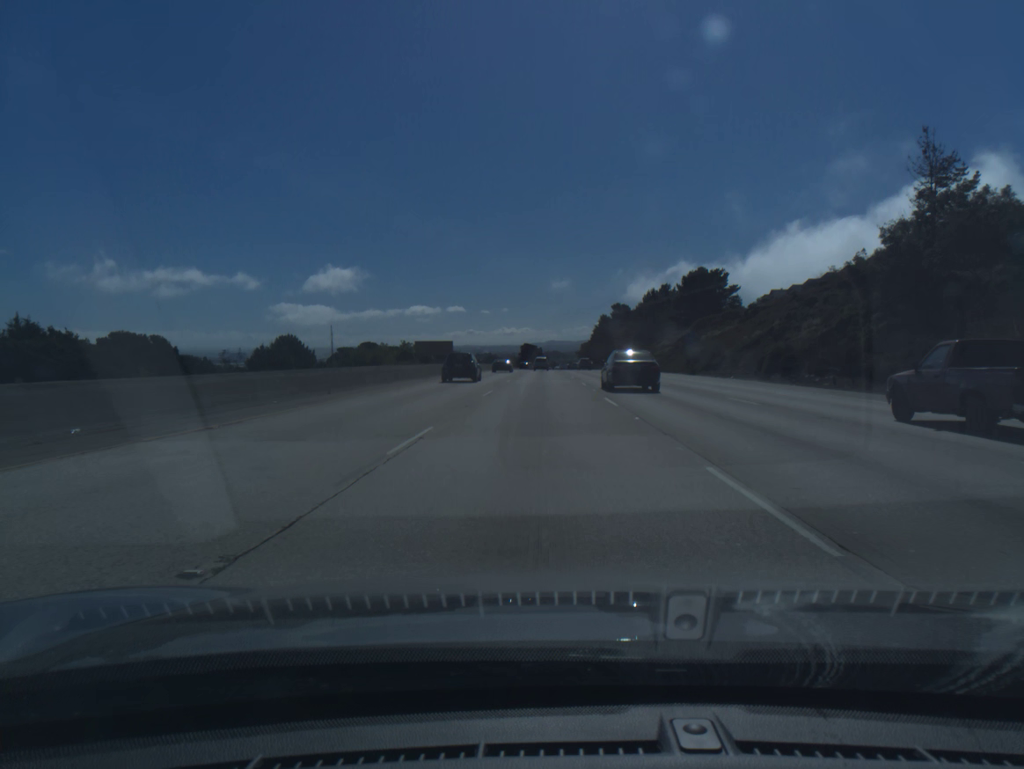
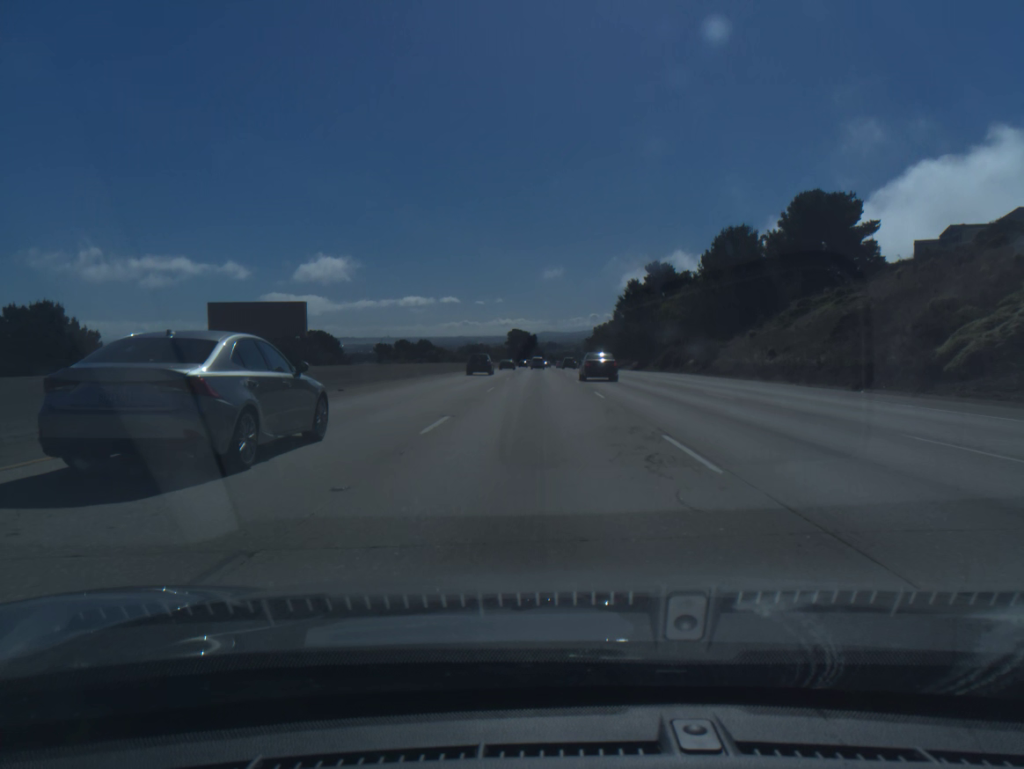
(+0.1, +85.3) m; 0°
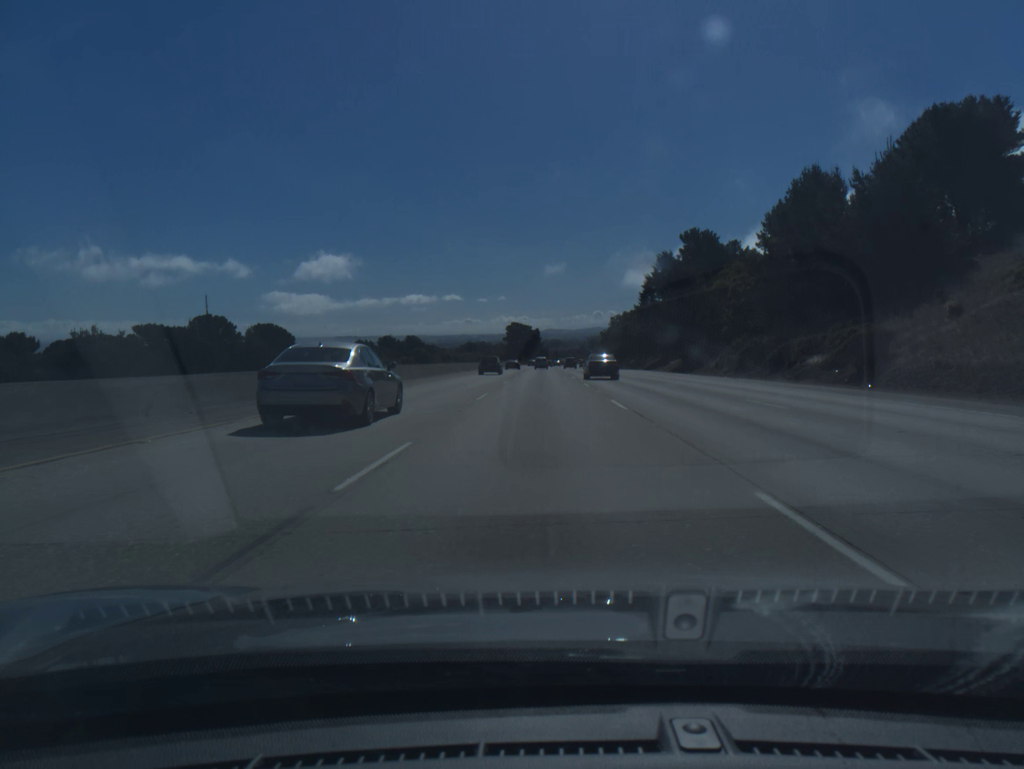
(0.0, +34.3) m; 0°
